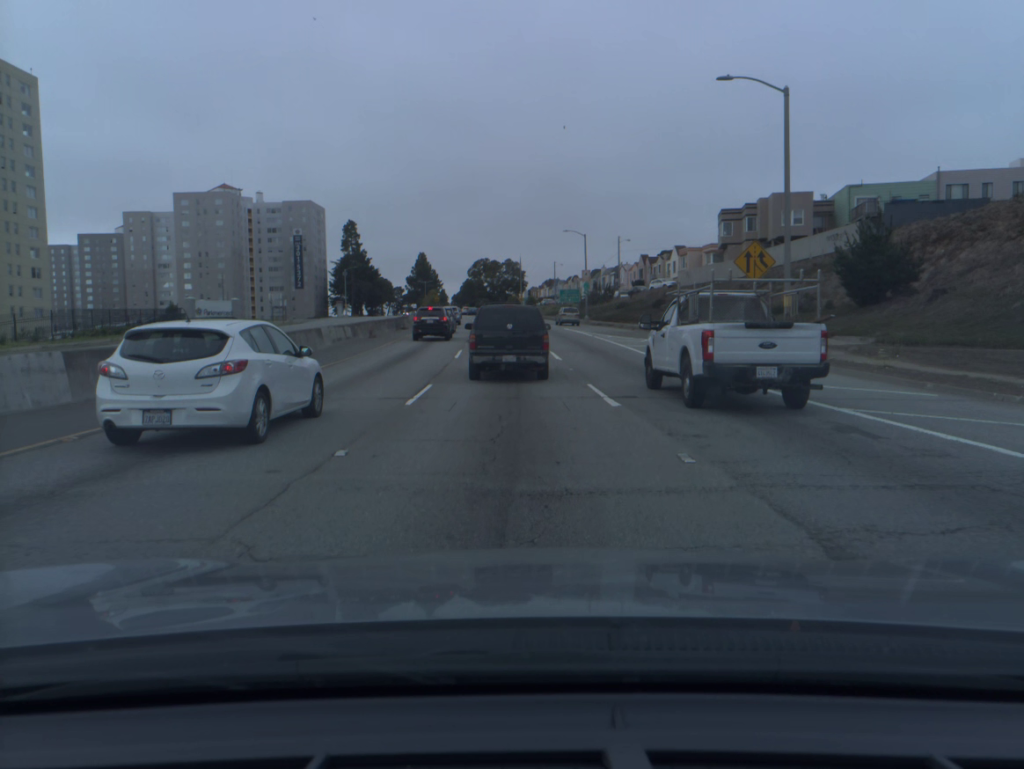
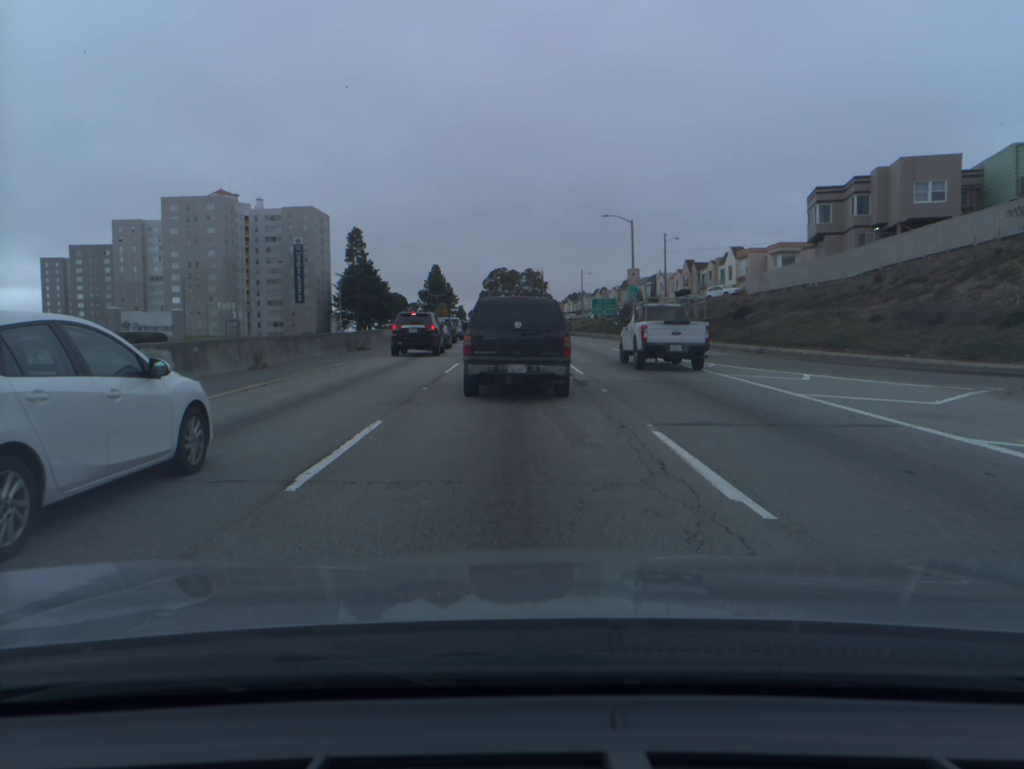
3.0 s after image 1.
(-0.4, +21.7) m; -1°
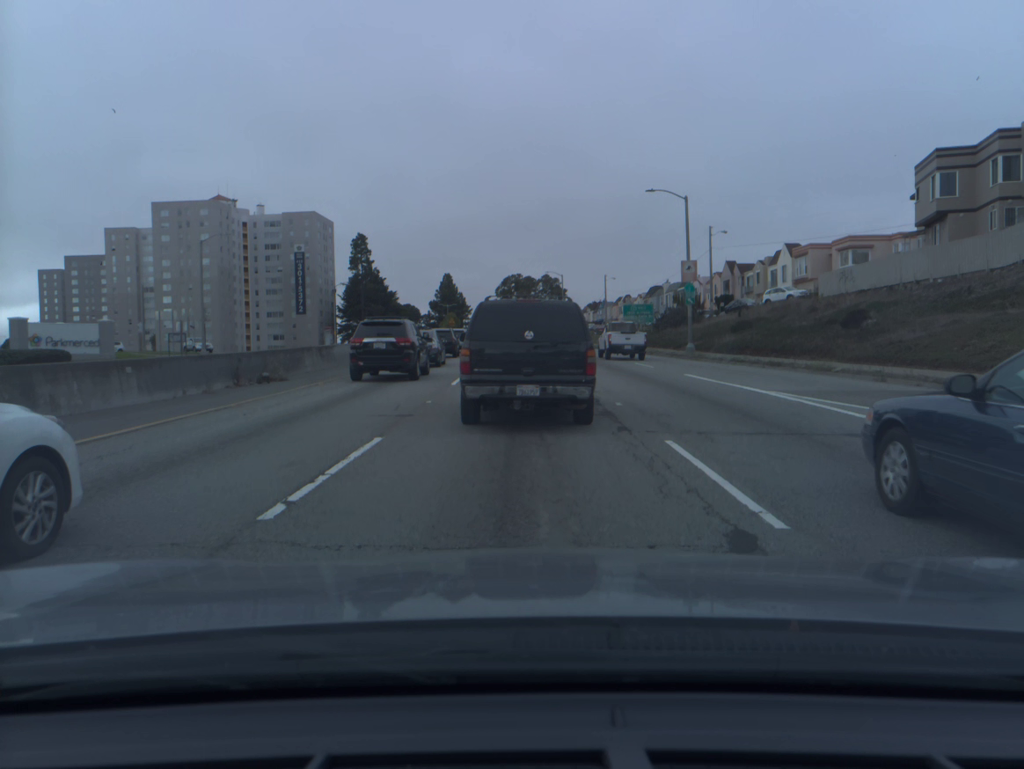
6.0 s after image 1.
(-0.2, +15.9) m; -1°
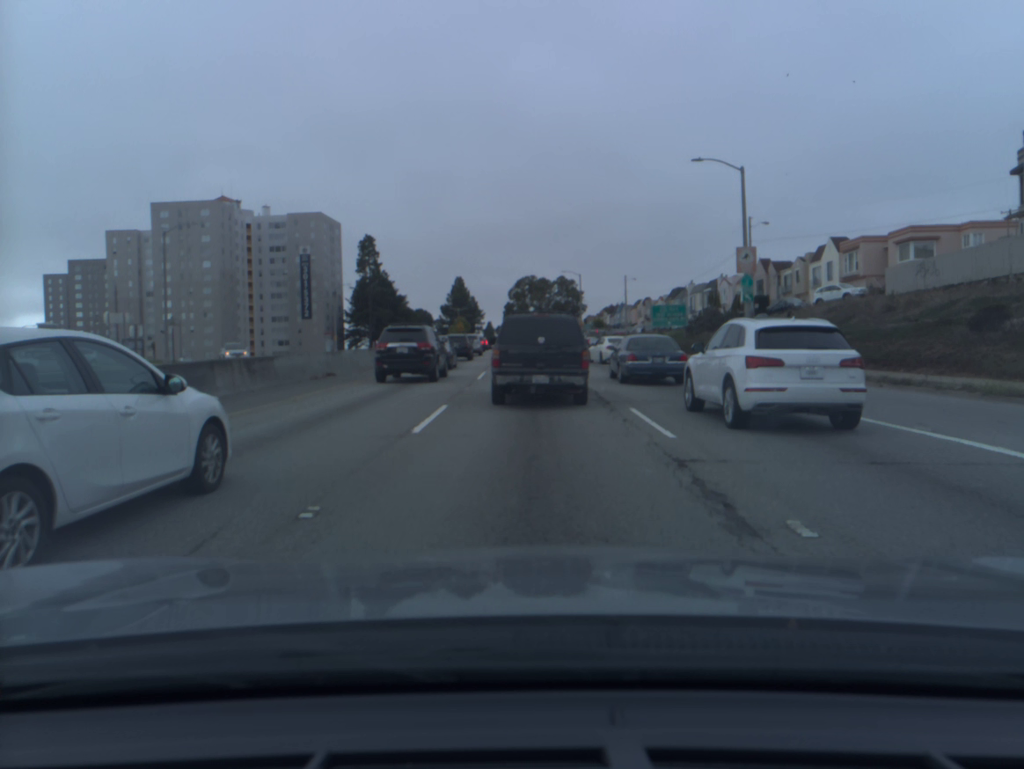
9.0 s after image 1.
(-0.1, +9.3) m; -1°
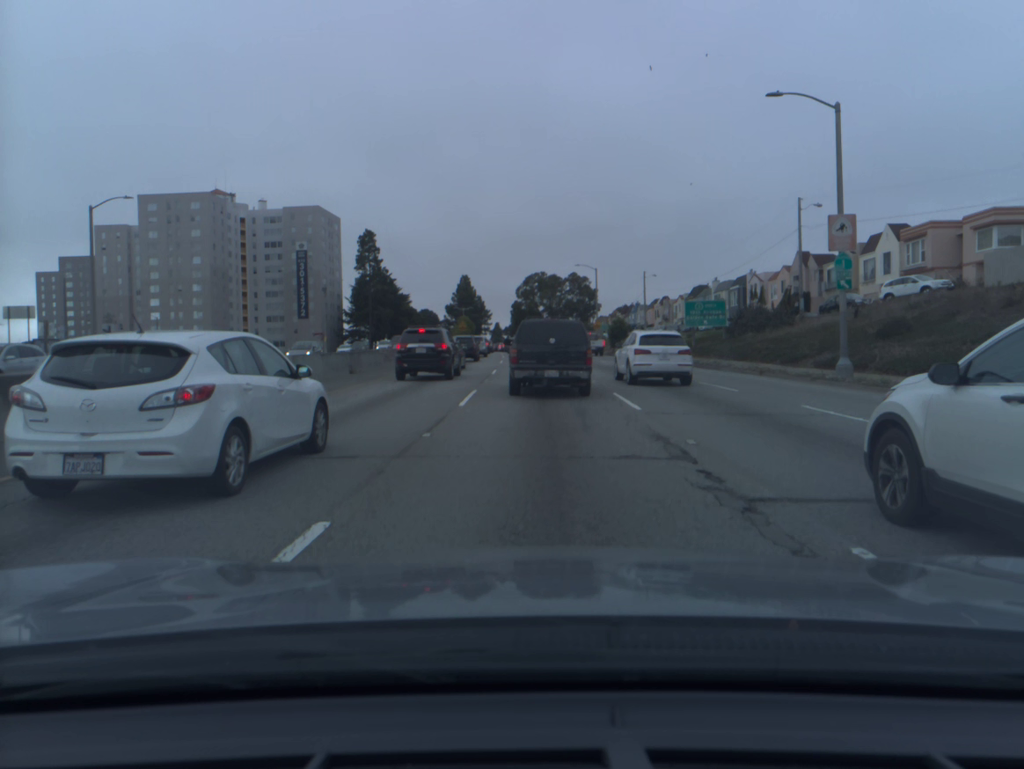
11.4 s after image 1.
(-0.1, +9.8) m; -1°
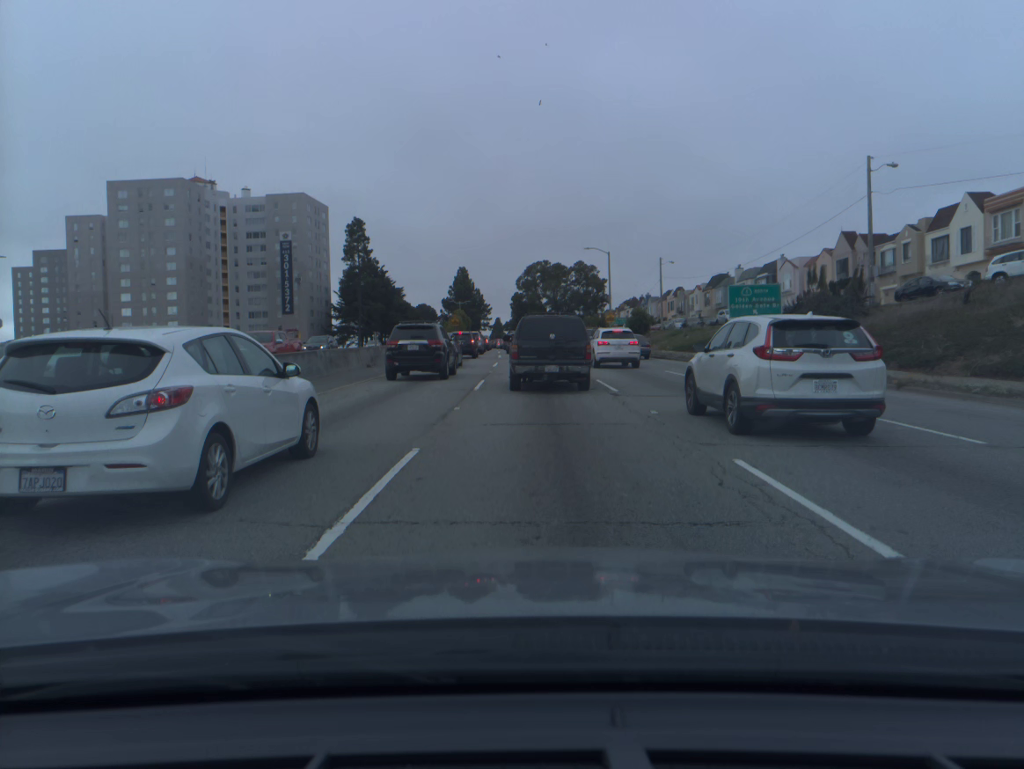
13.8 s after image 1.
(0.0, +11.3) m; 0°
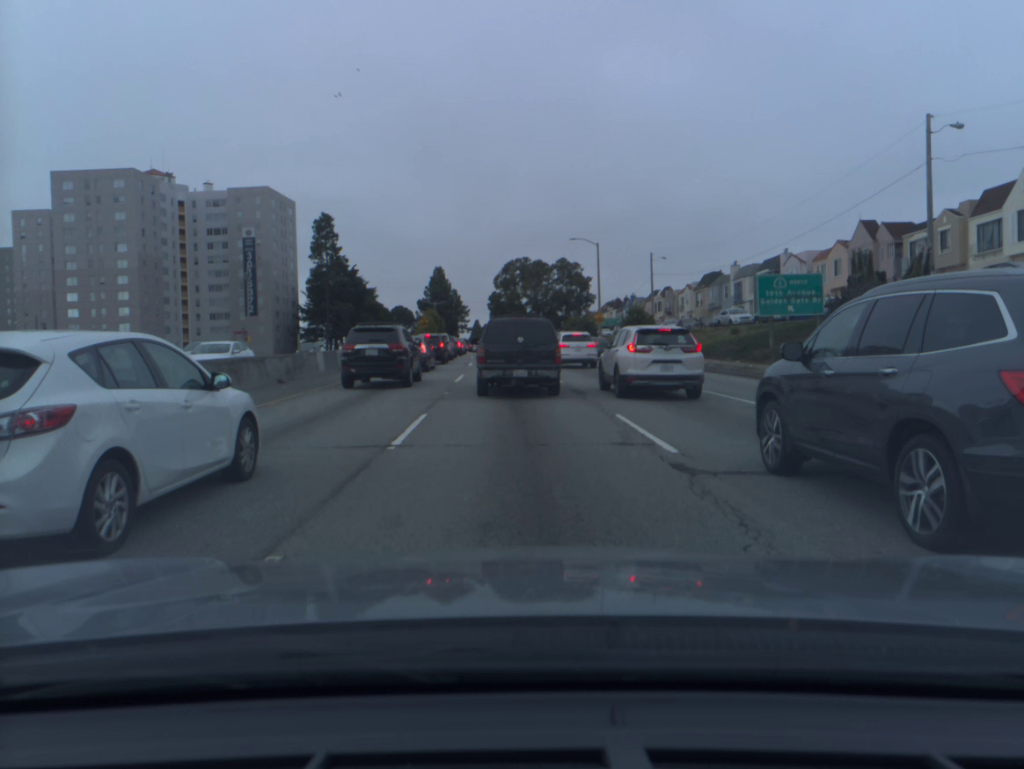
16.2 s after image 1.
(+0.1, +9.7) m; +1°
